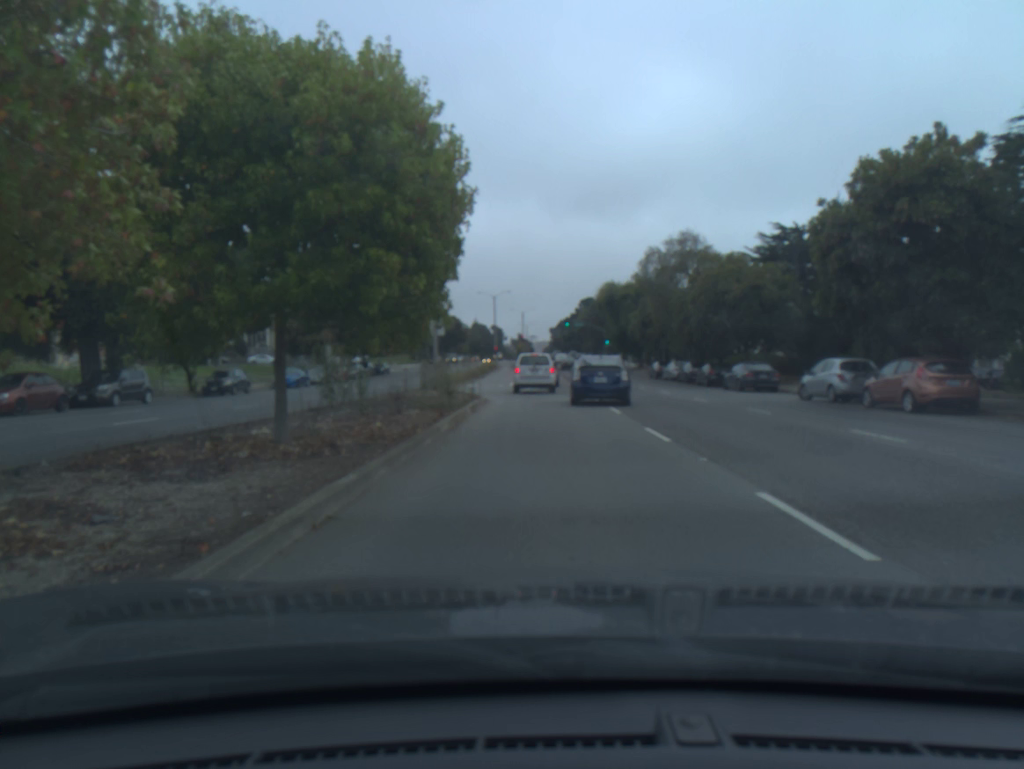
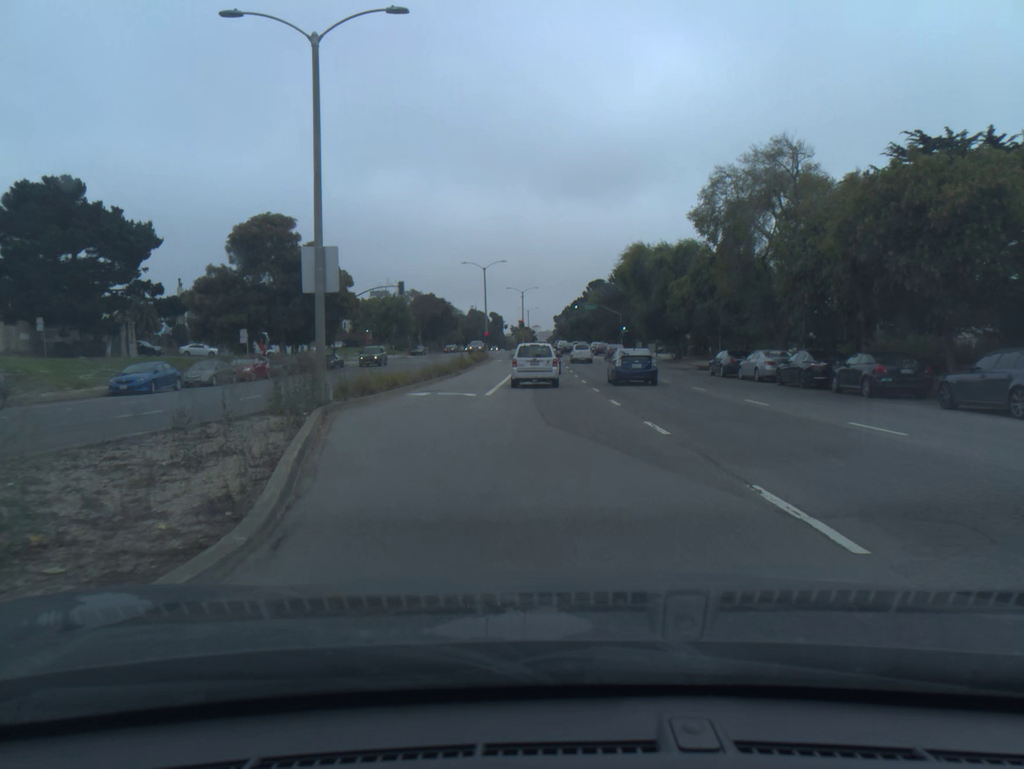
(-0.2, +21.5) m; -1°
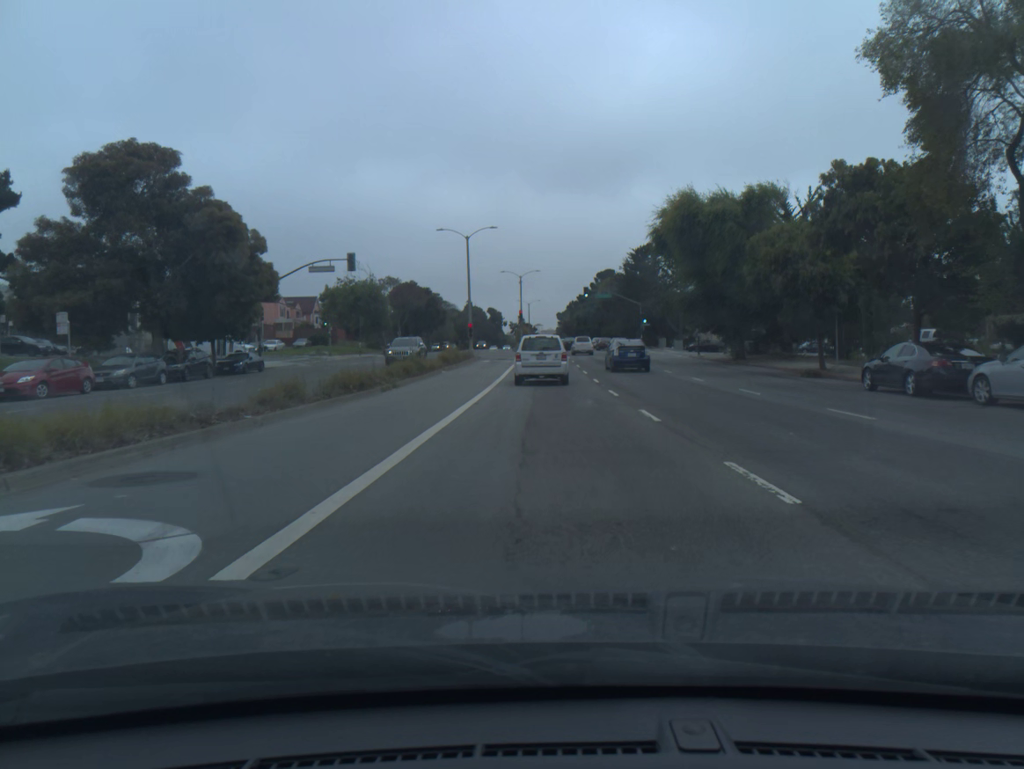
(0.0, +20.7) m; 0°
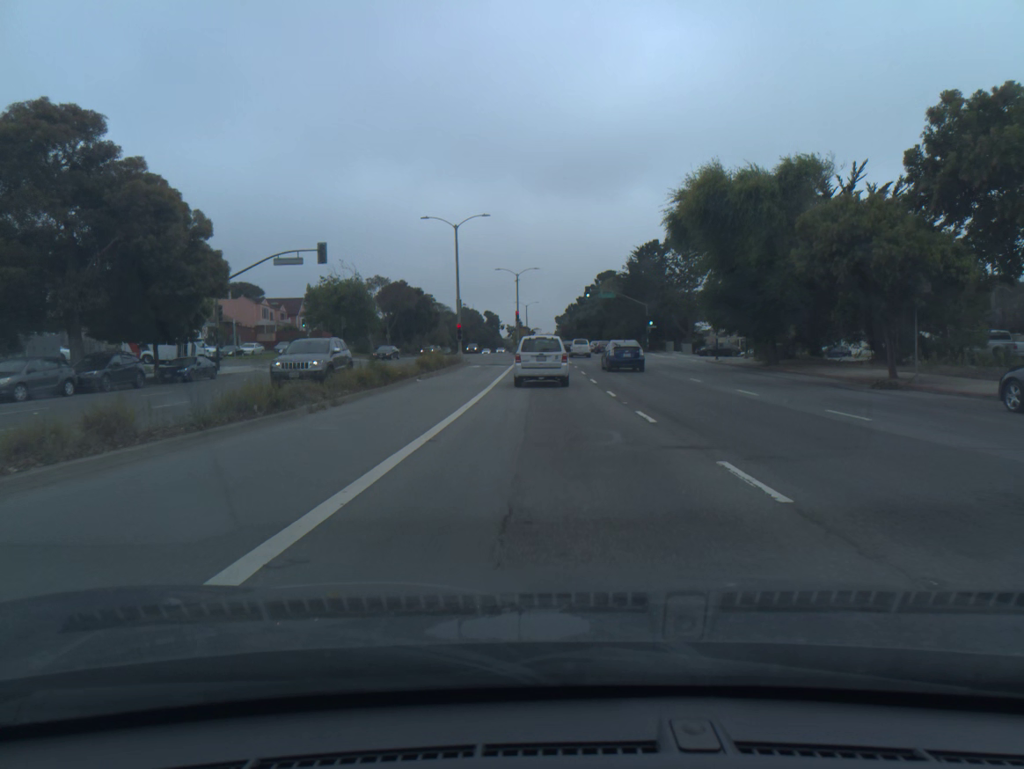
(0.0, +7.1) m; 0°
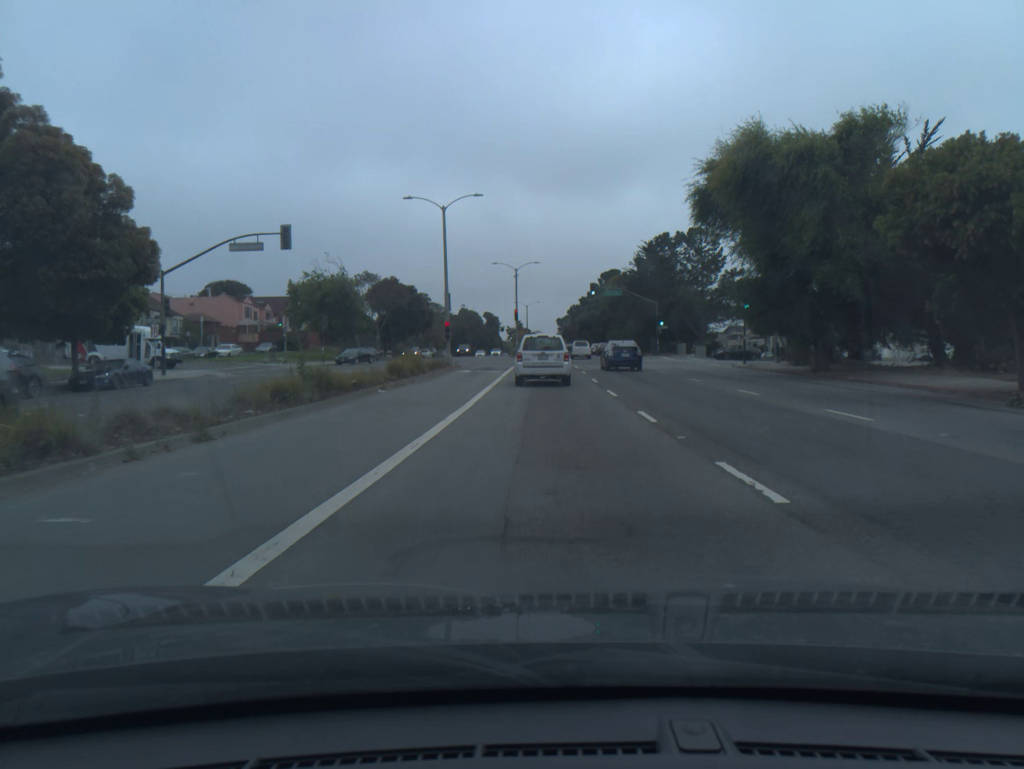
(0.0, +7.3) m; 0°
